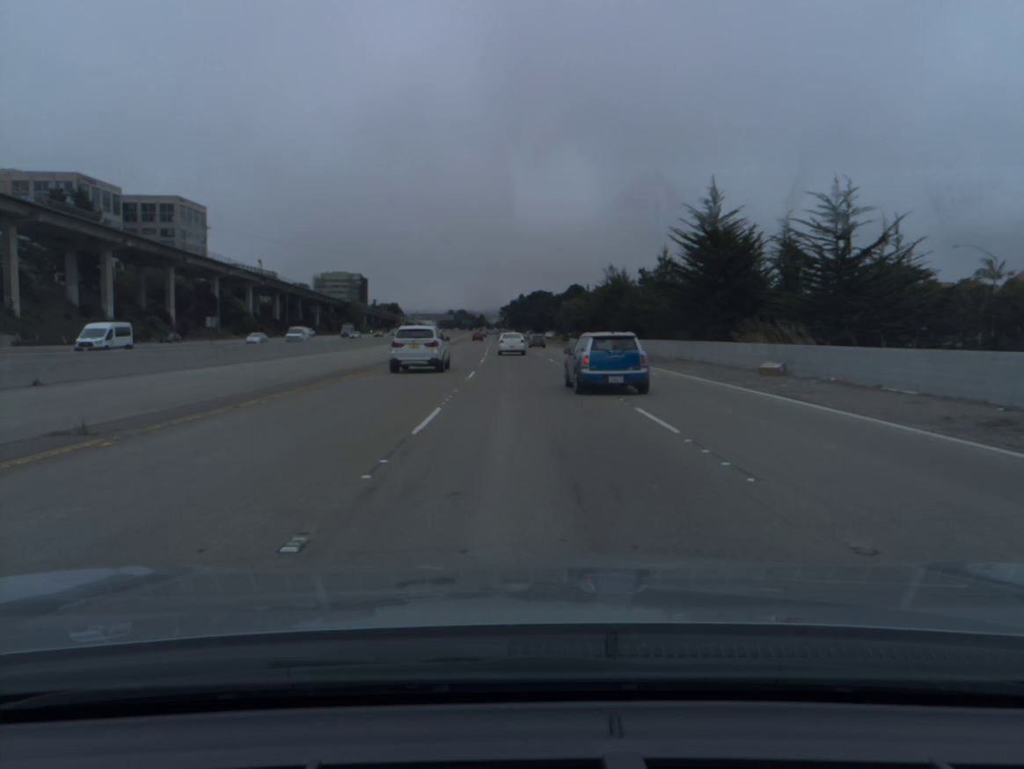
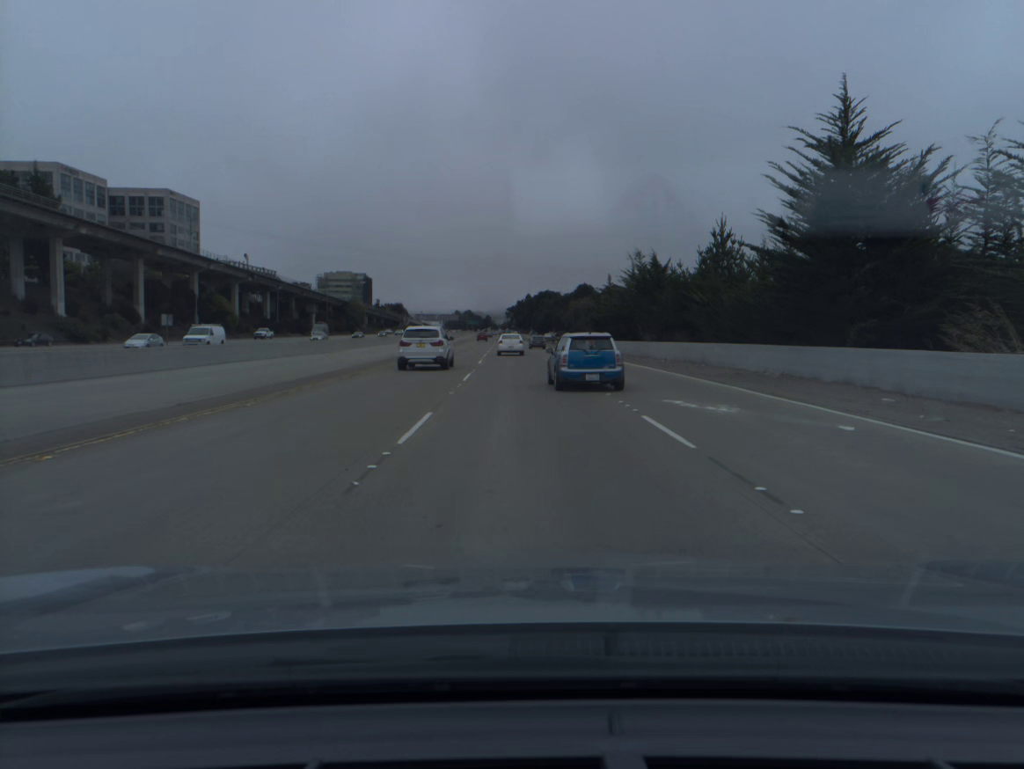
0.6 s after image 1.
(-0.1, +15.9) m; -1°
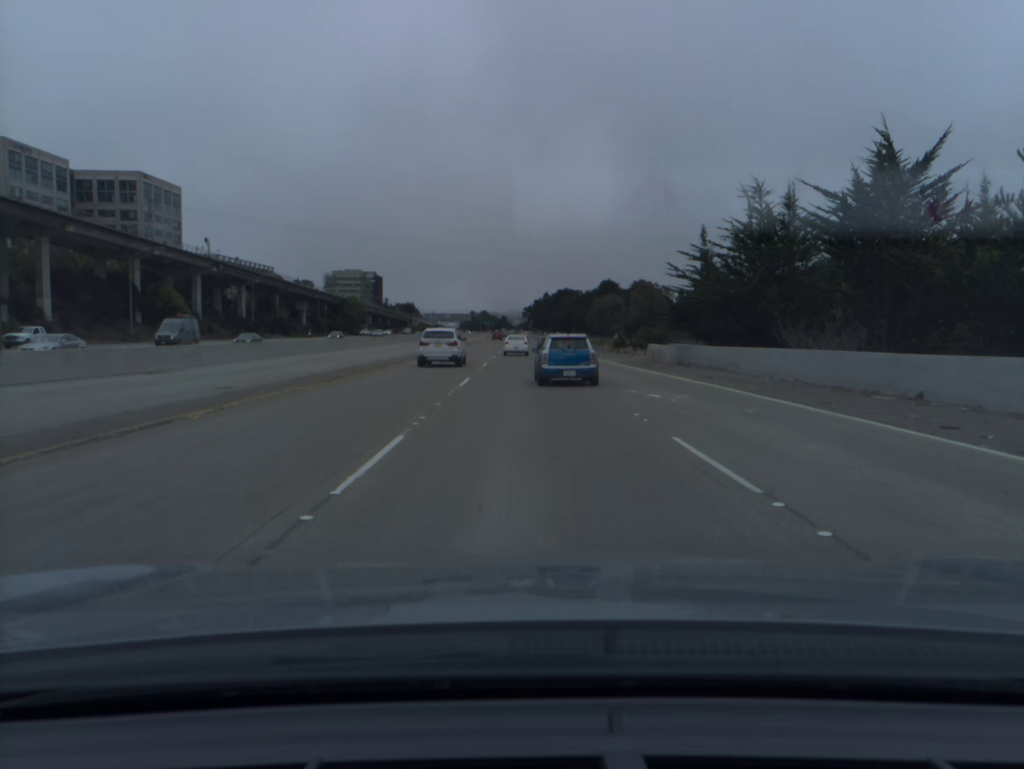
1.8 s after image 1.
(-0.3, +31.5) m; -1°
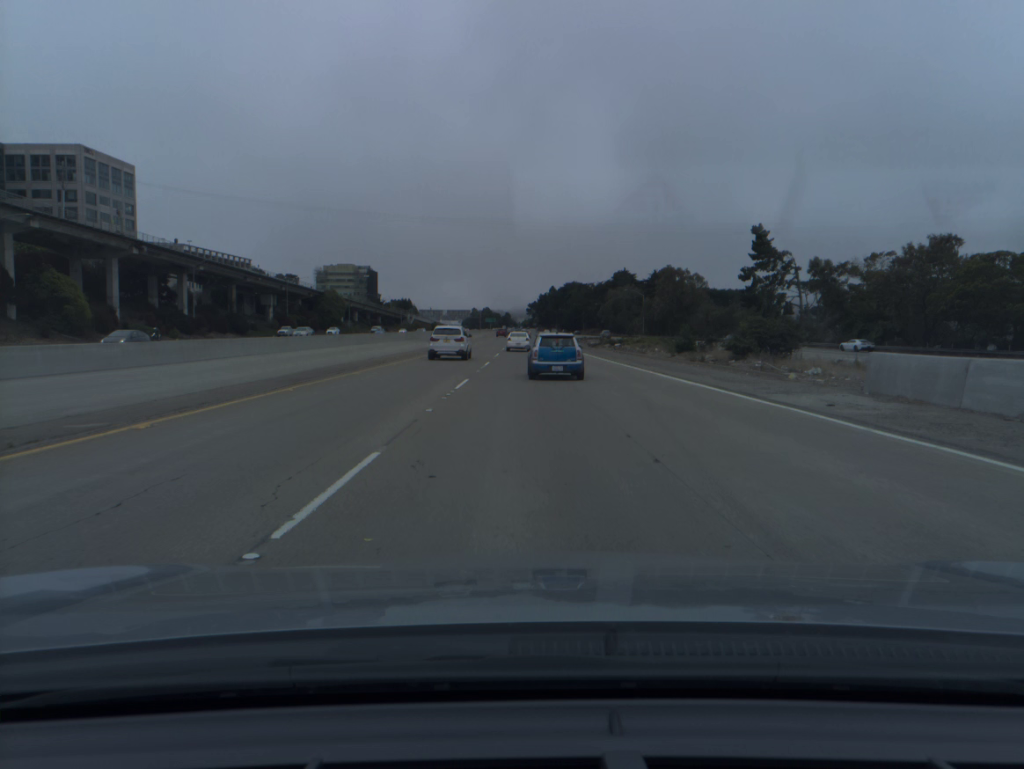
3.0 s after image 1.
(-0.1, +31.0) m; 0°
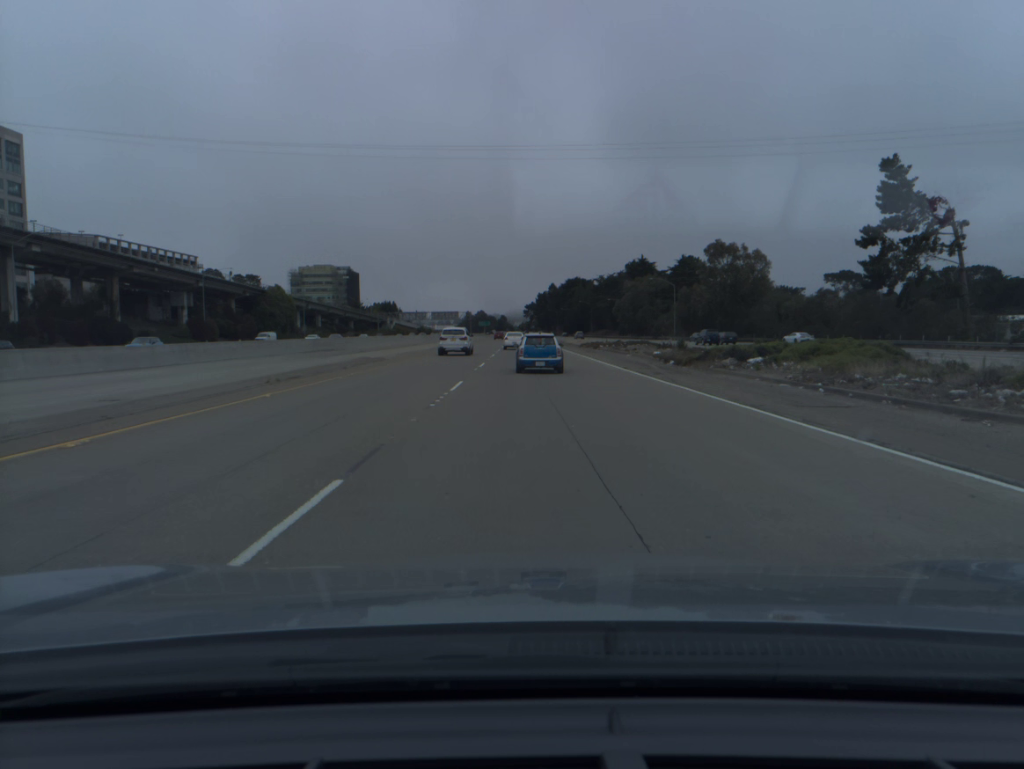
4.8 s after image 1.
(+0.1, +45.6) m; 0°
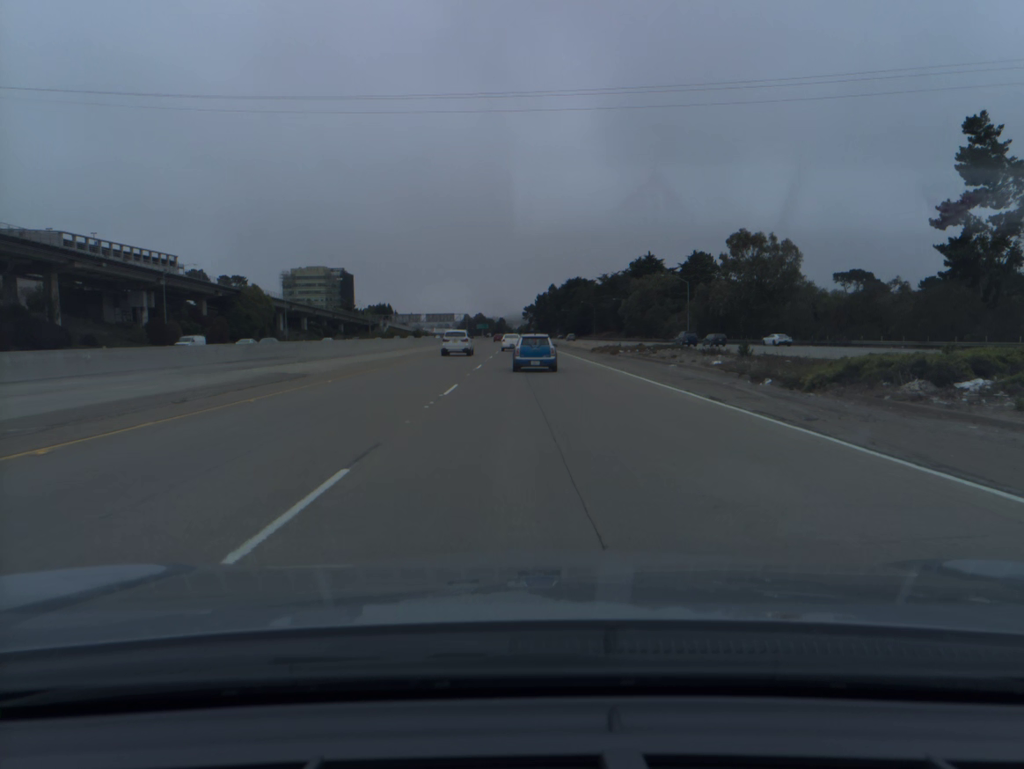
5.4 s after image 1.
(0.0, +15.0) m; 0°
